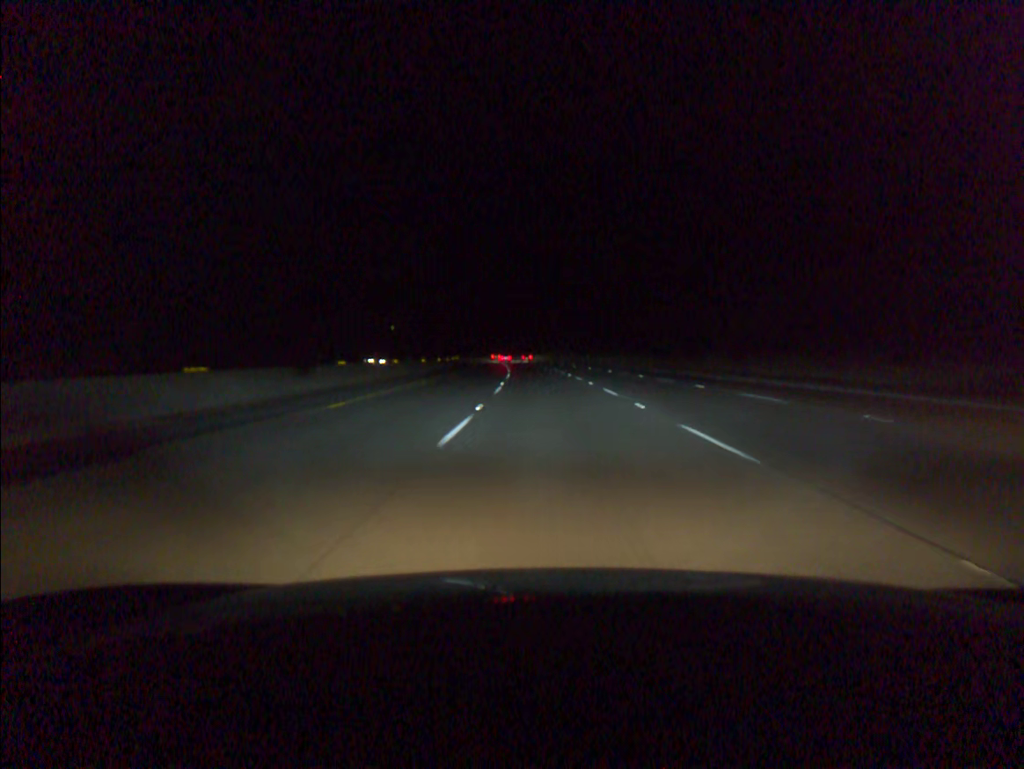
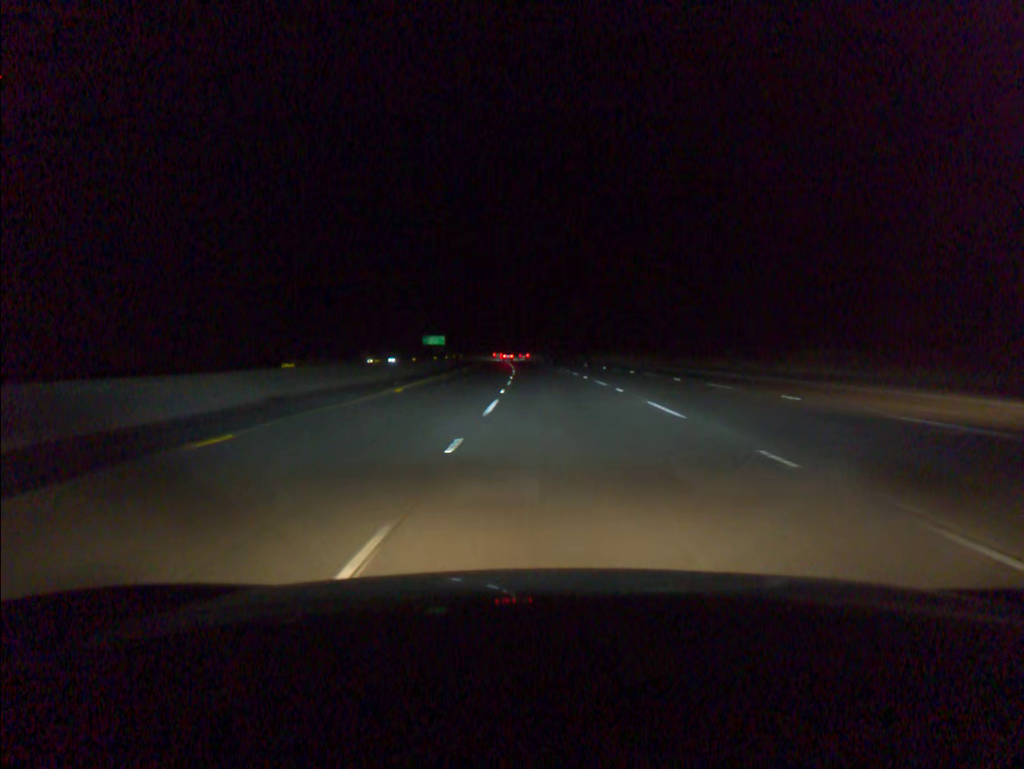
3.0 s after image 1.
(-2.1, +81.3) m; -3°
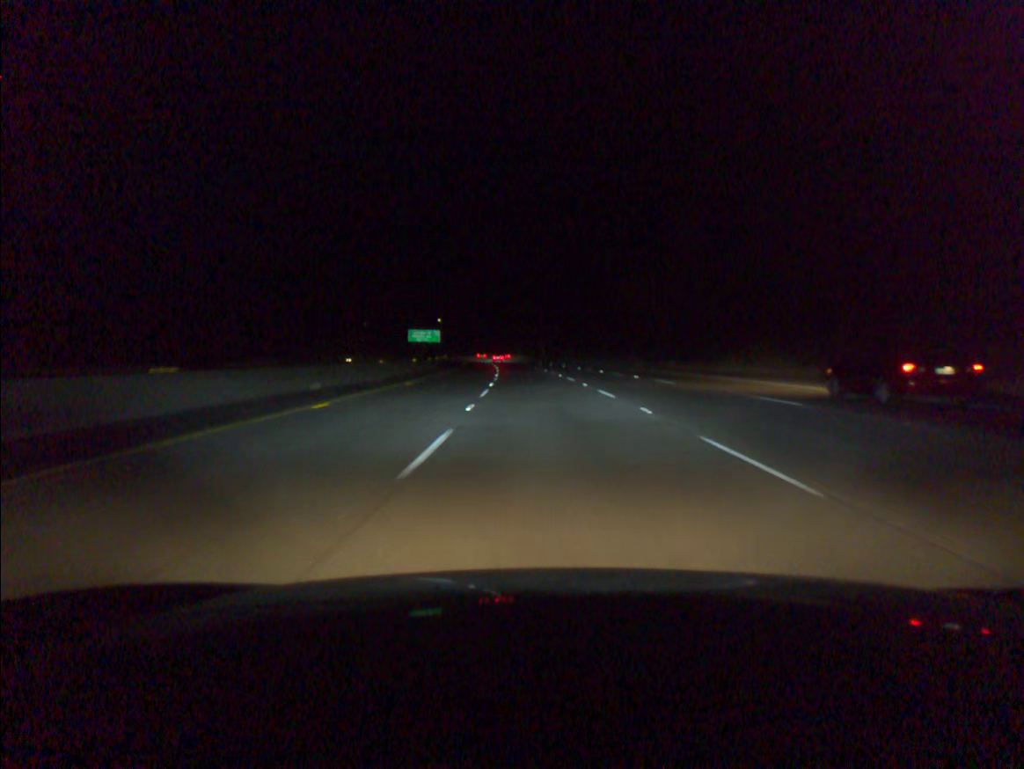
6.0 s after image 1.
(-1.7, +80.5) m; -2°
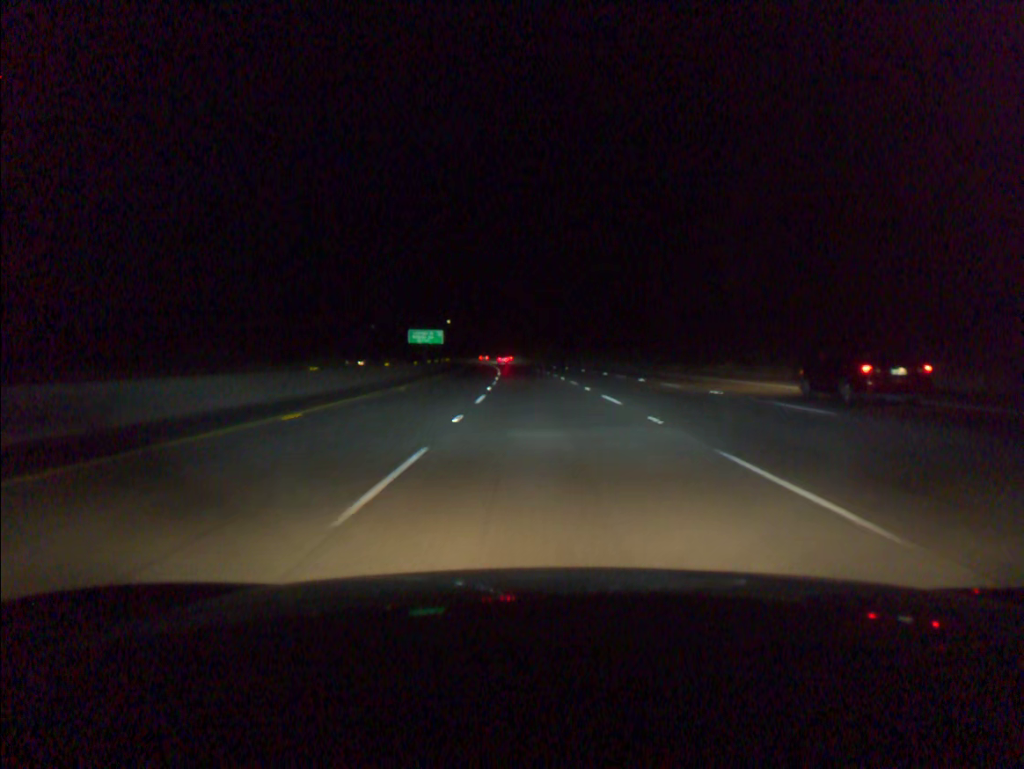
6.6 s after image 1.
(-0.1, +16.3) m; -1°
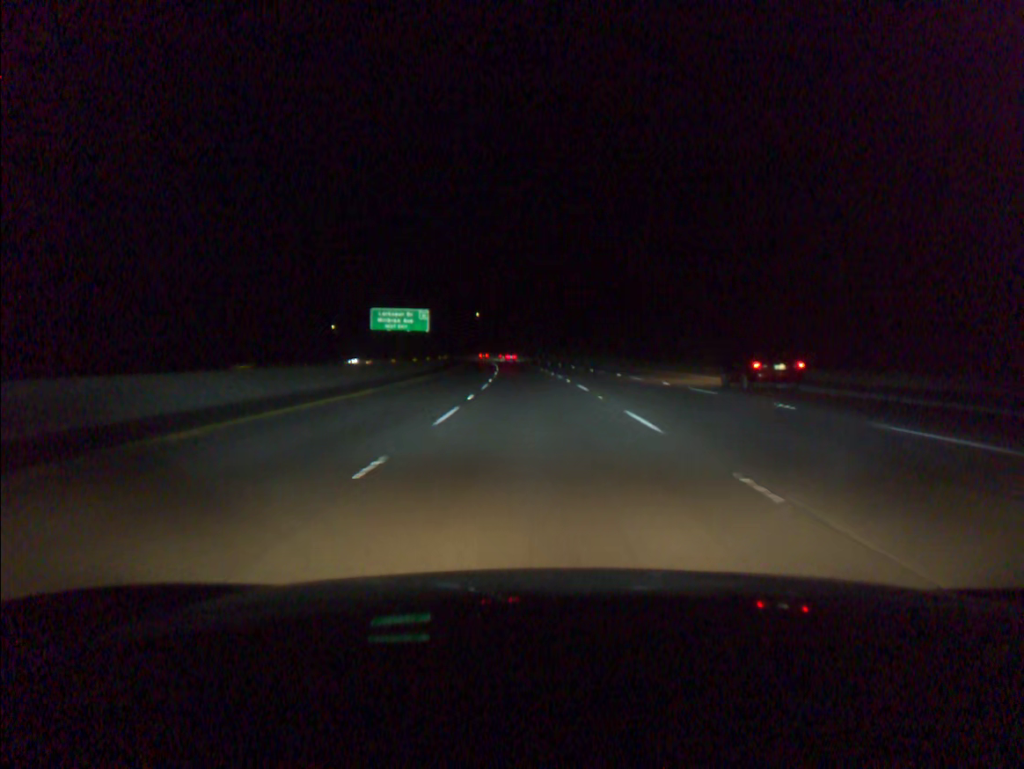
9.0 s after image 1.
(-1.6, +65.6) m; -3°
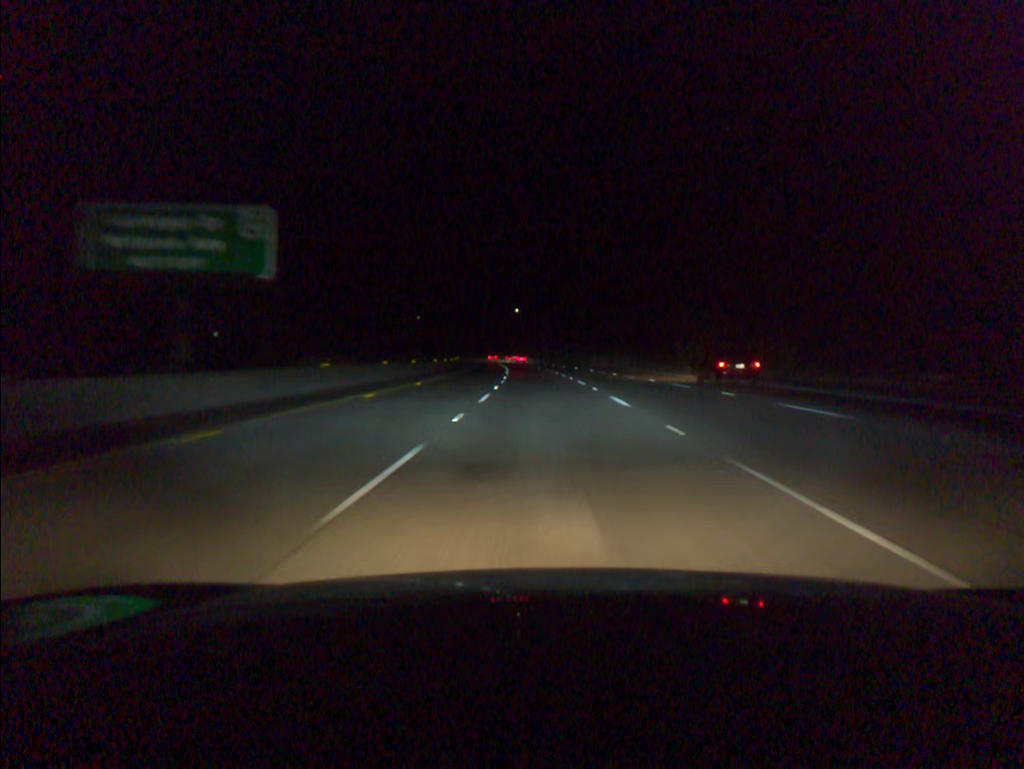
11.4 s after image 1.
(-2.0, +66.2) m; -3°
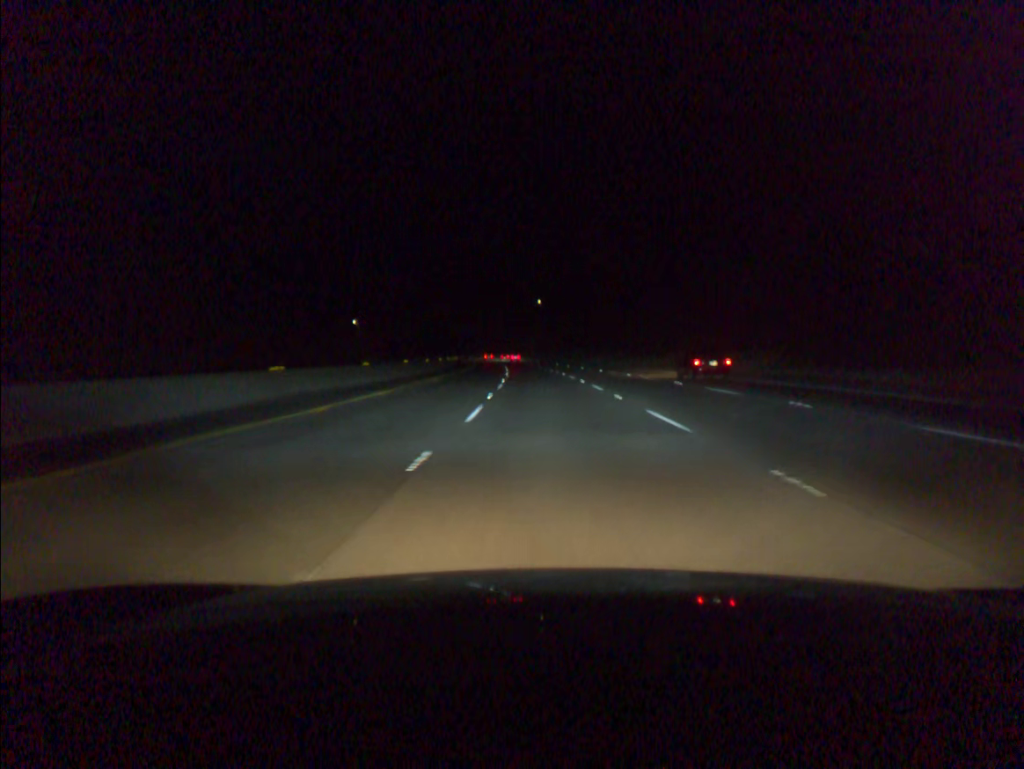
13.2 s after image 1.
(-0.8, +50.0) m; -2°
